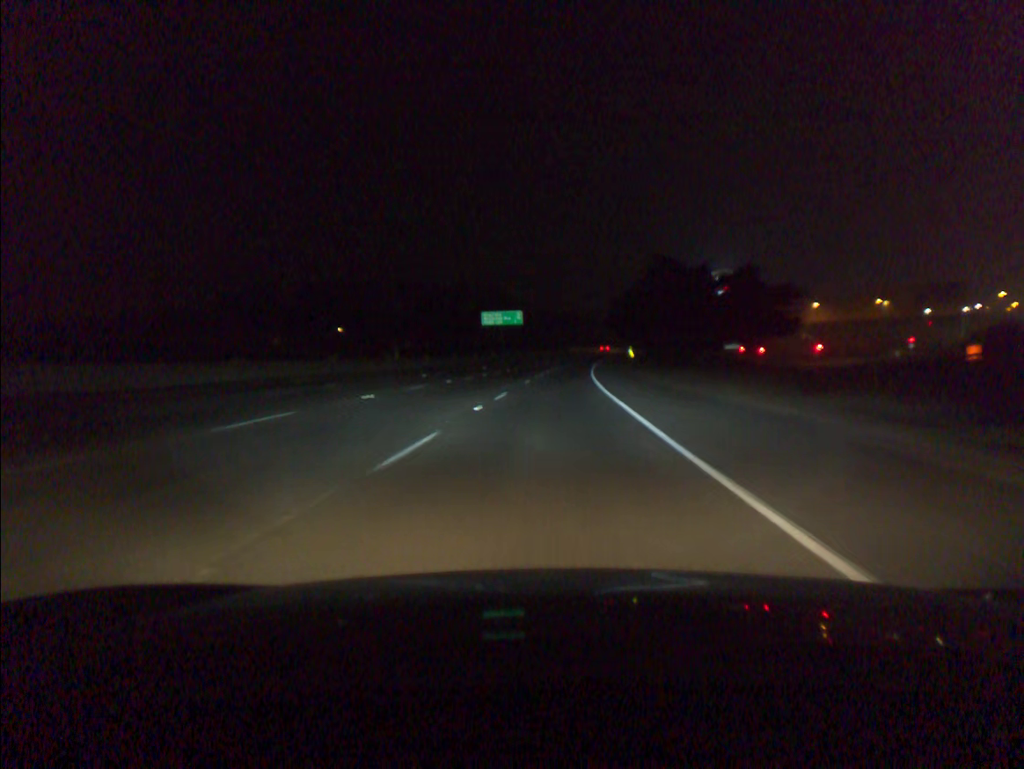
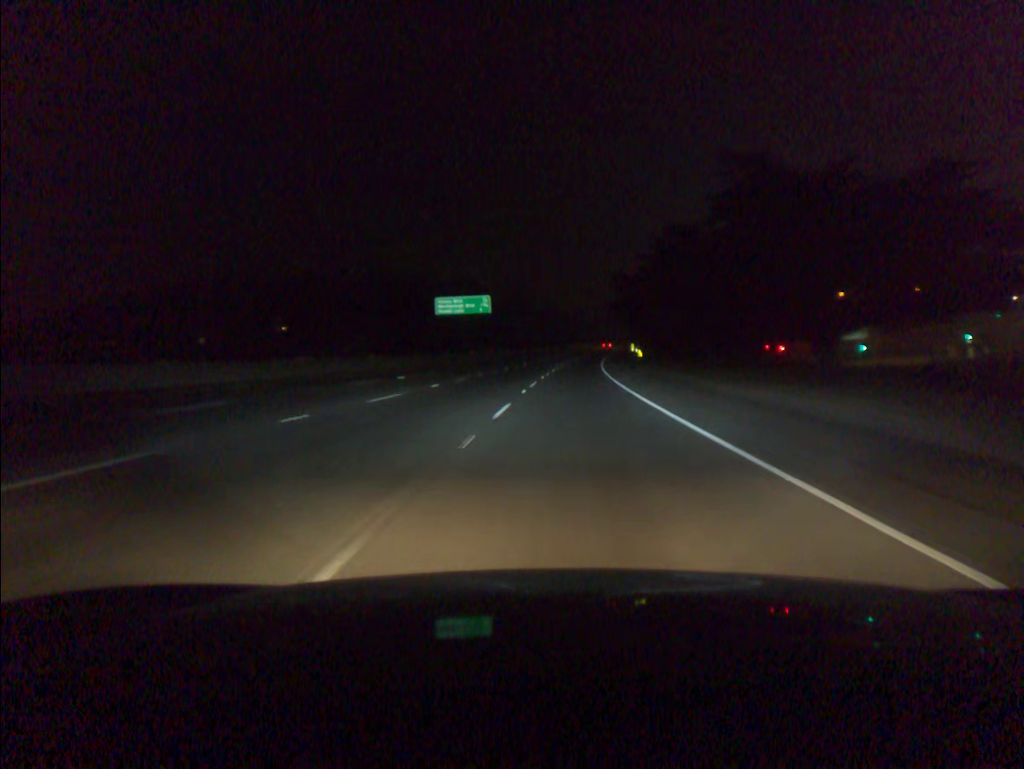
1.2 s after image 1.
(+0.4, +36.8) m; +1°
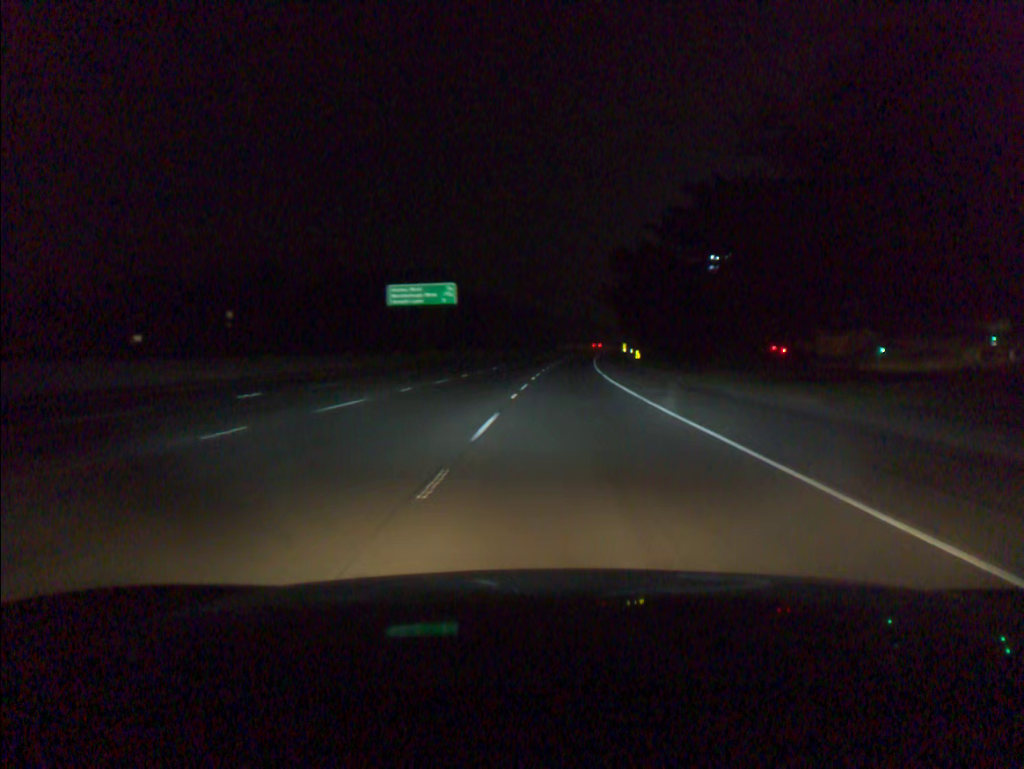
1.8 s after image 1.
(+0.2, +18.4) m; +2°
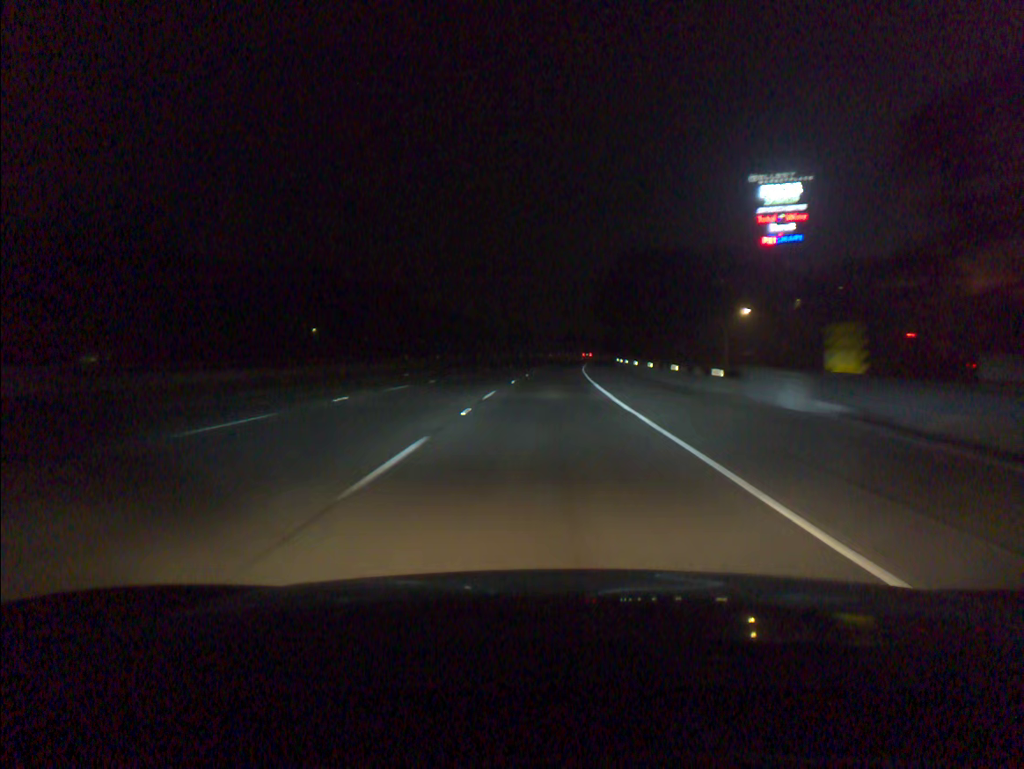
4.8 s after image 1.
(+4.4, +91.6) m; +5°
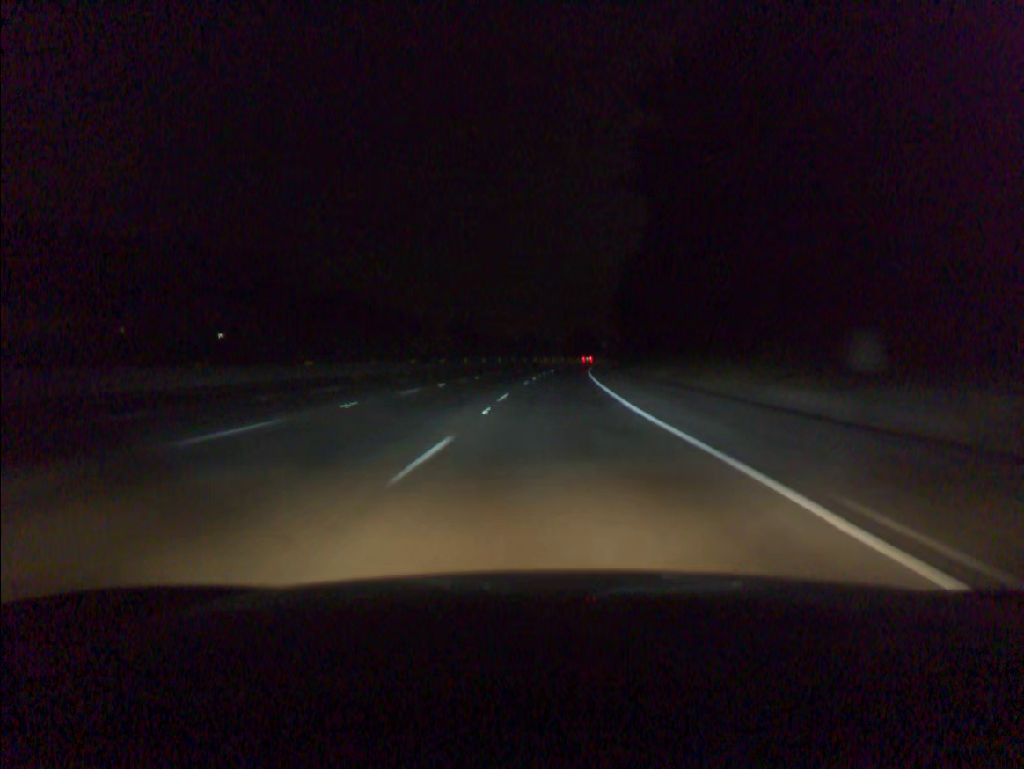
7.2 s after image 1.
(+1.9, +72.5) m; +3°
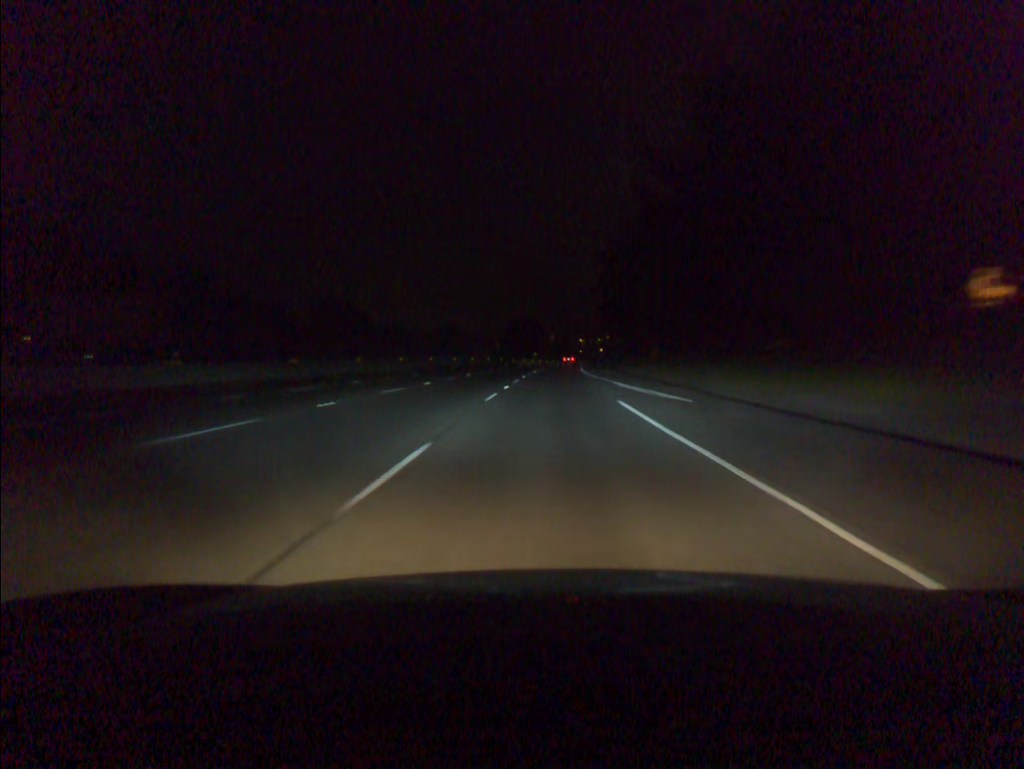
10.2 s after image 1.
(+3.5, +88.4) m; +5°
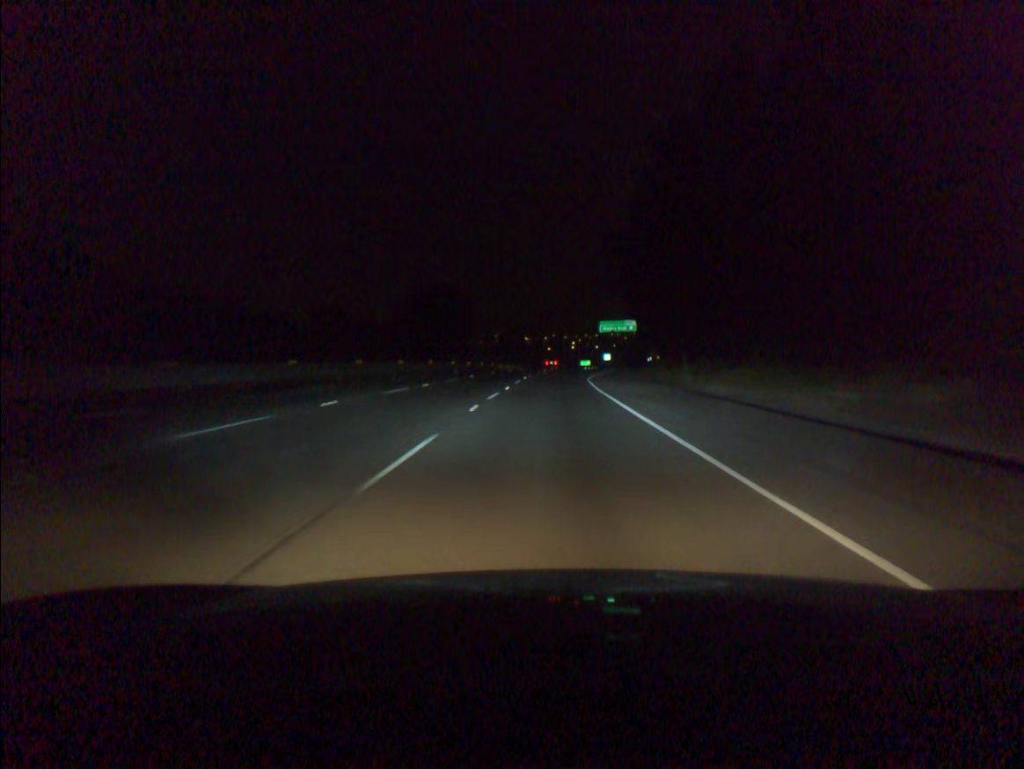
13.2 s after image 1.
(+2.5, +86.4) m; +4°
